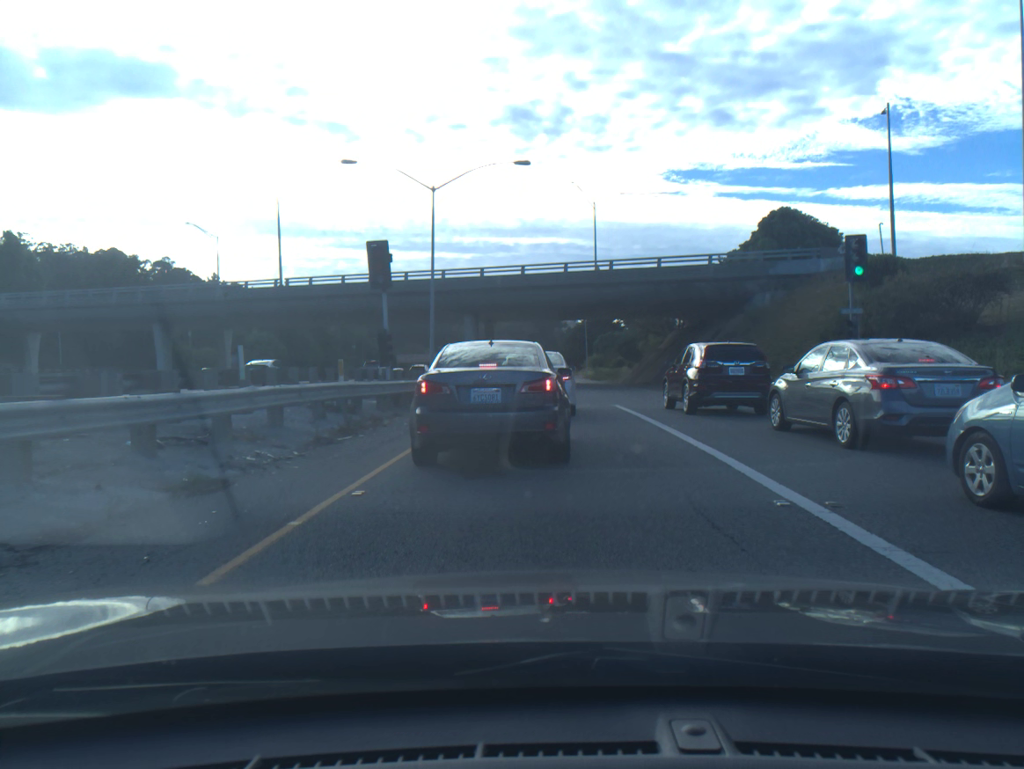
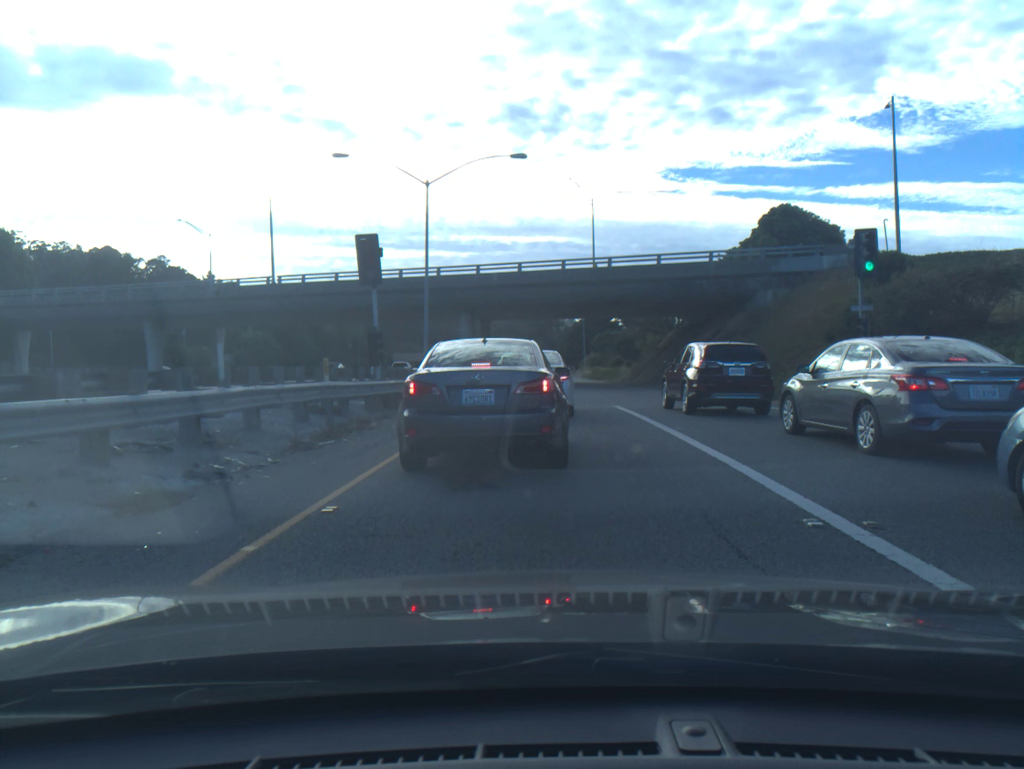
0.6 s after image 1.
(0.0, +0.8) m; 0°
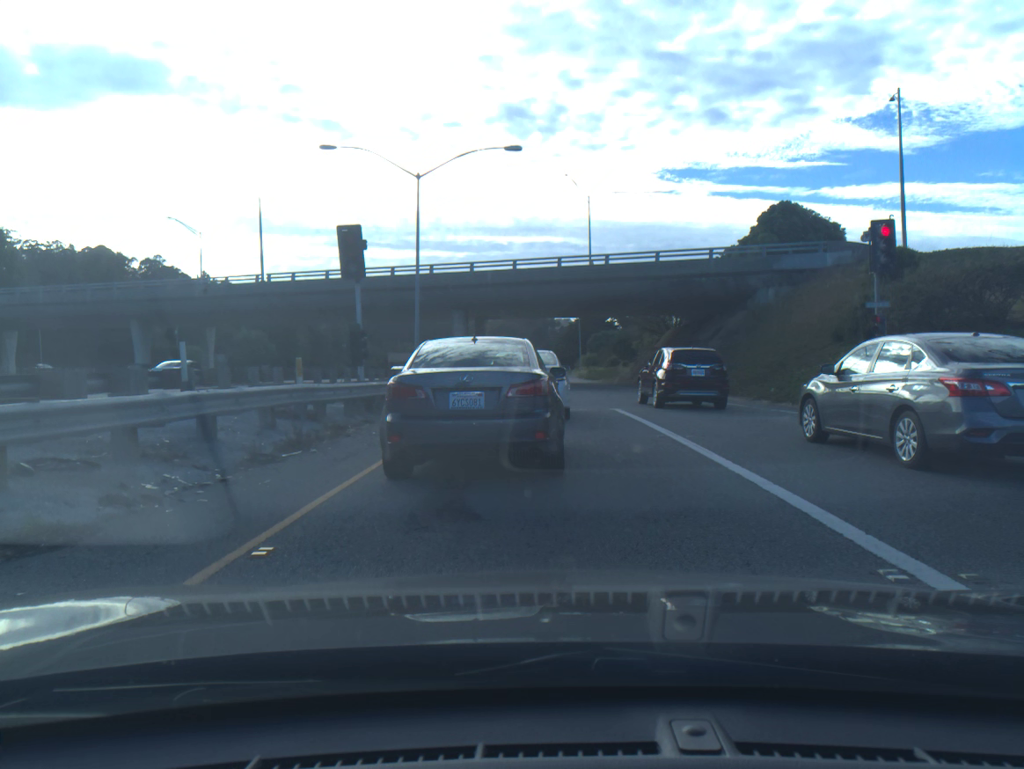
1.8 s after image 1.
(0.0, +1.4) m; 0°
